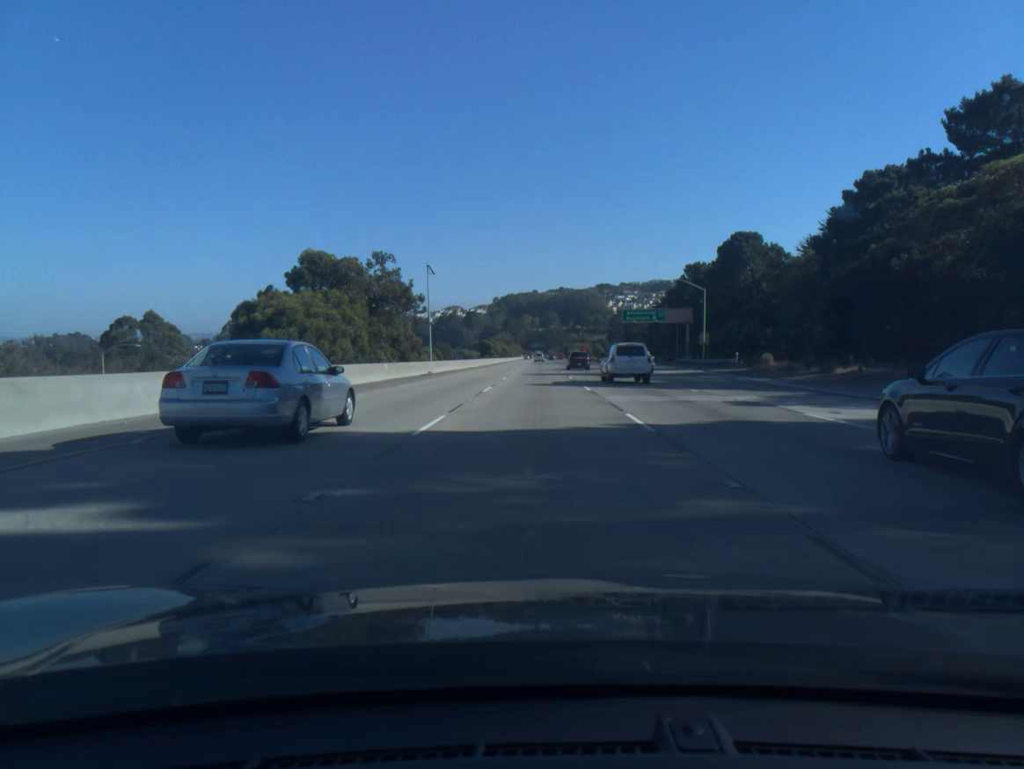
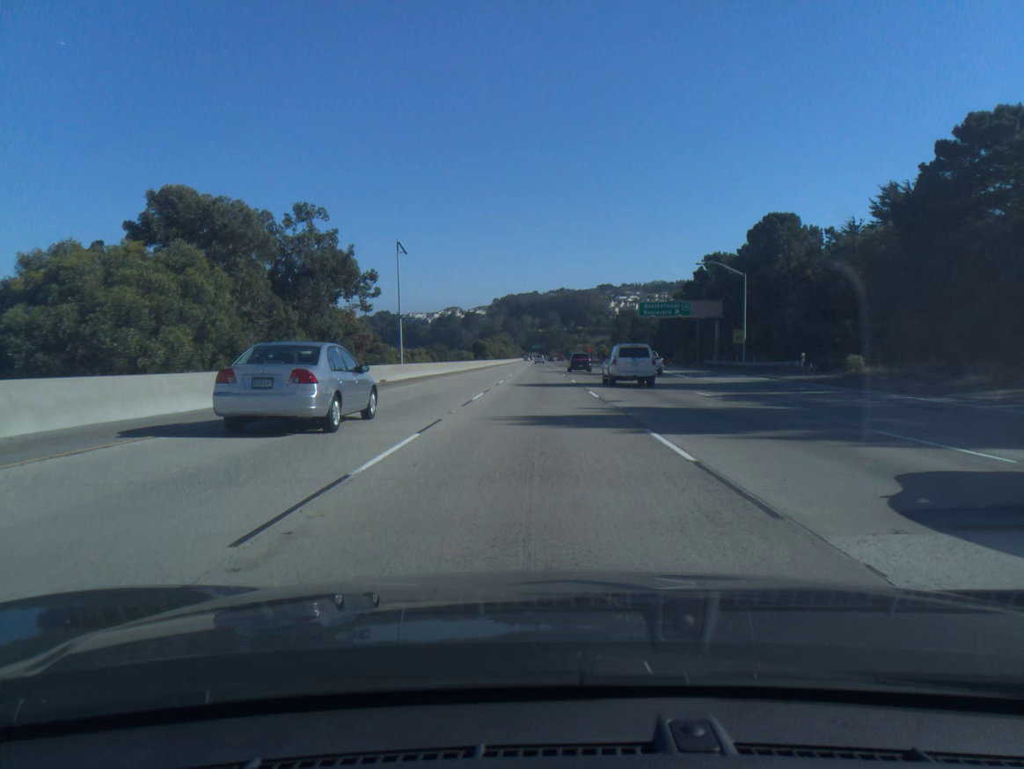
(0.0, +18.1) m; 0°
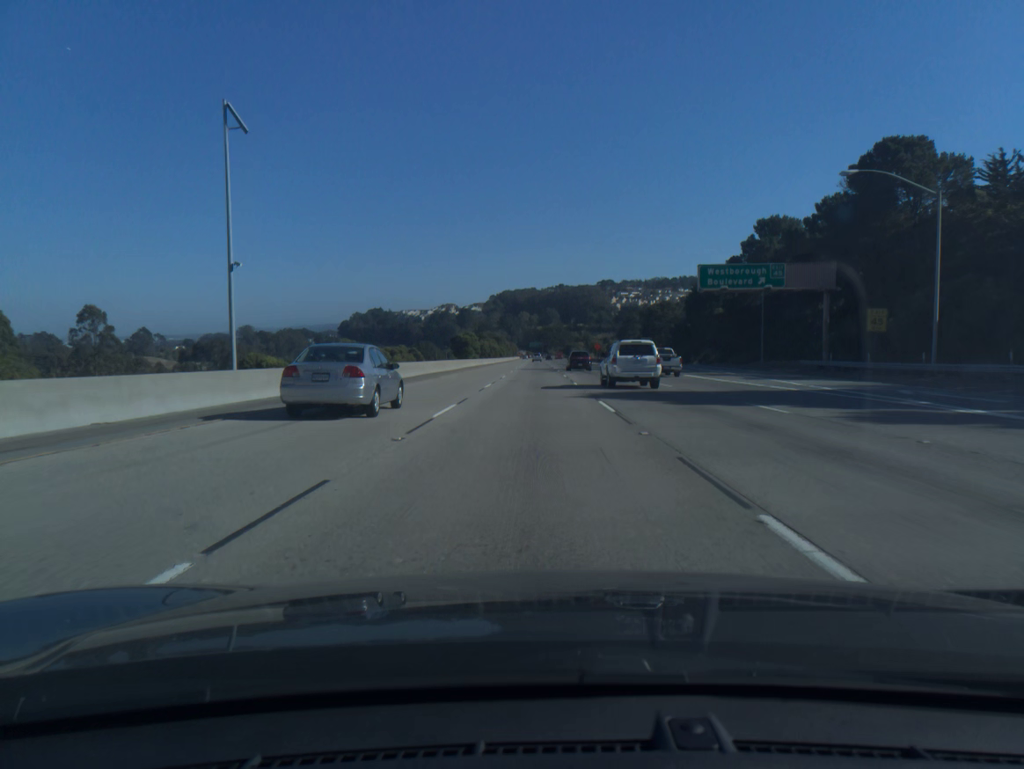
(0.0, +36.2) m; 0°
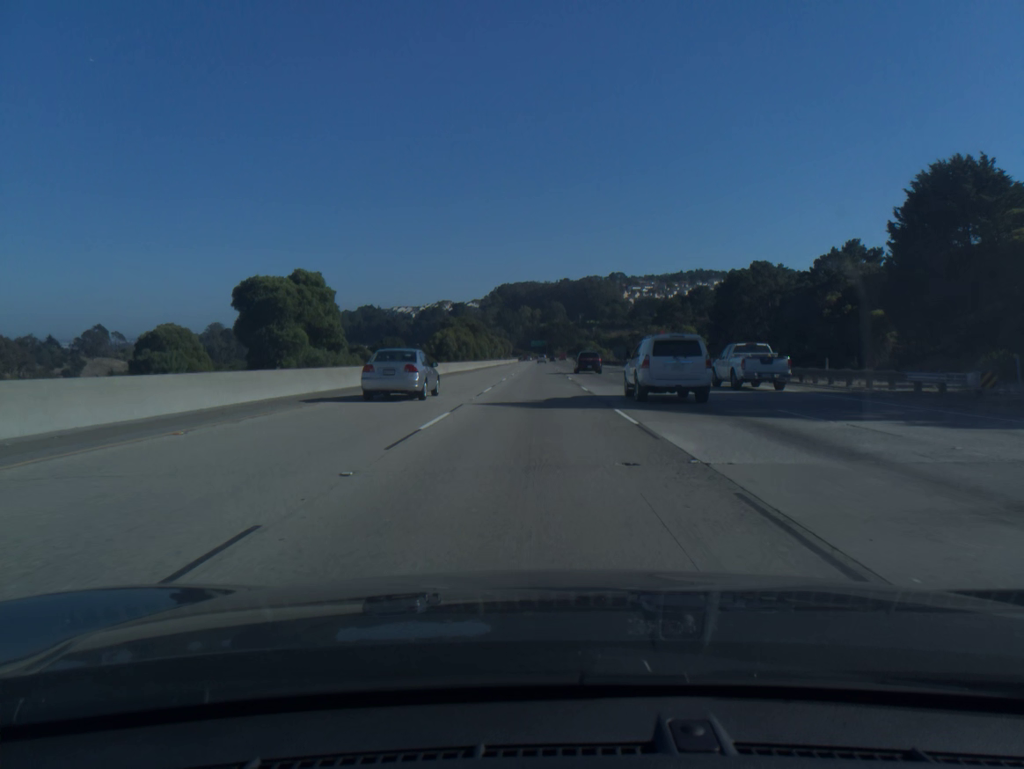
(-0.4, +90.4) m; 0°
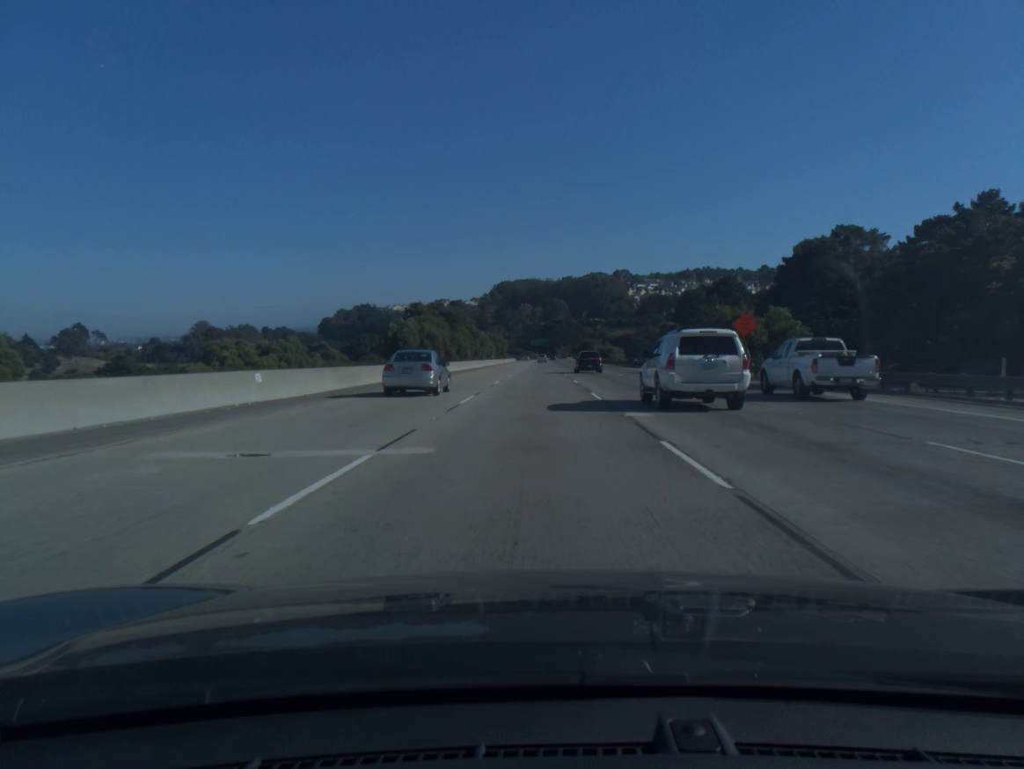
(0.0, +36.1) m; 0°
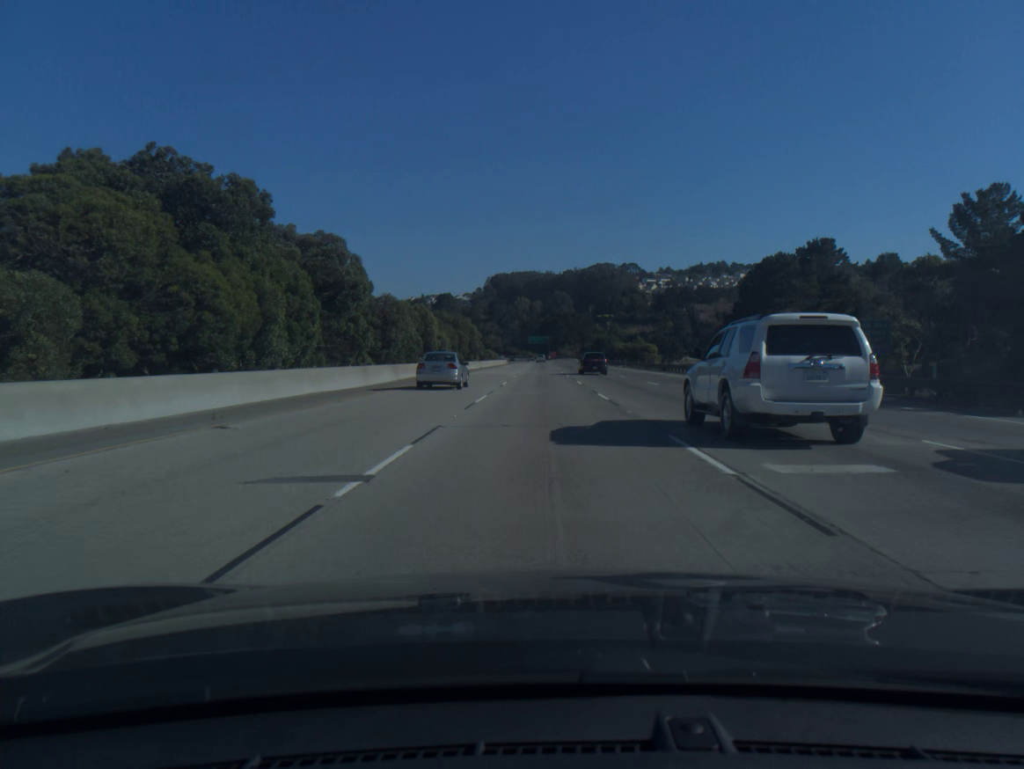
(-0.2, +72.0) m; 0°
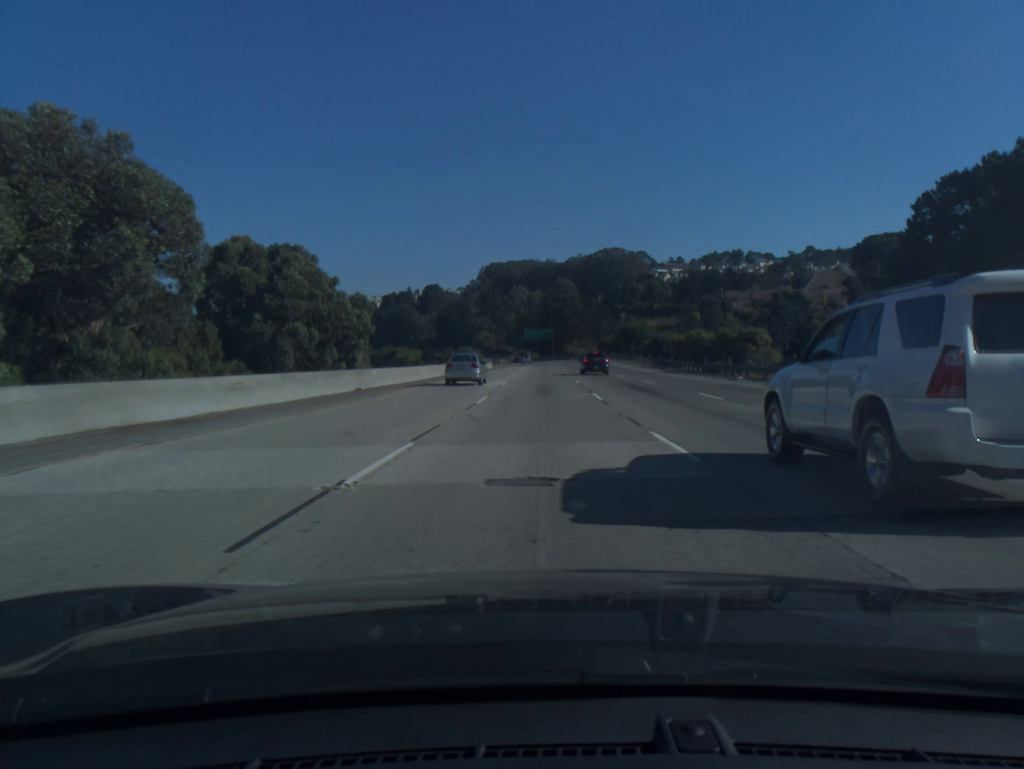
(+0.2, +72.0) m; 0°
